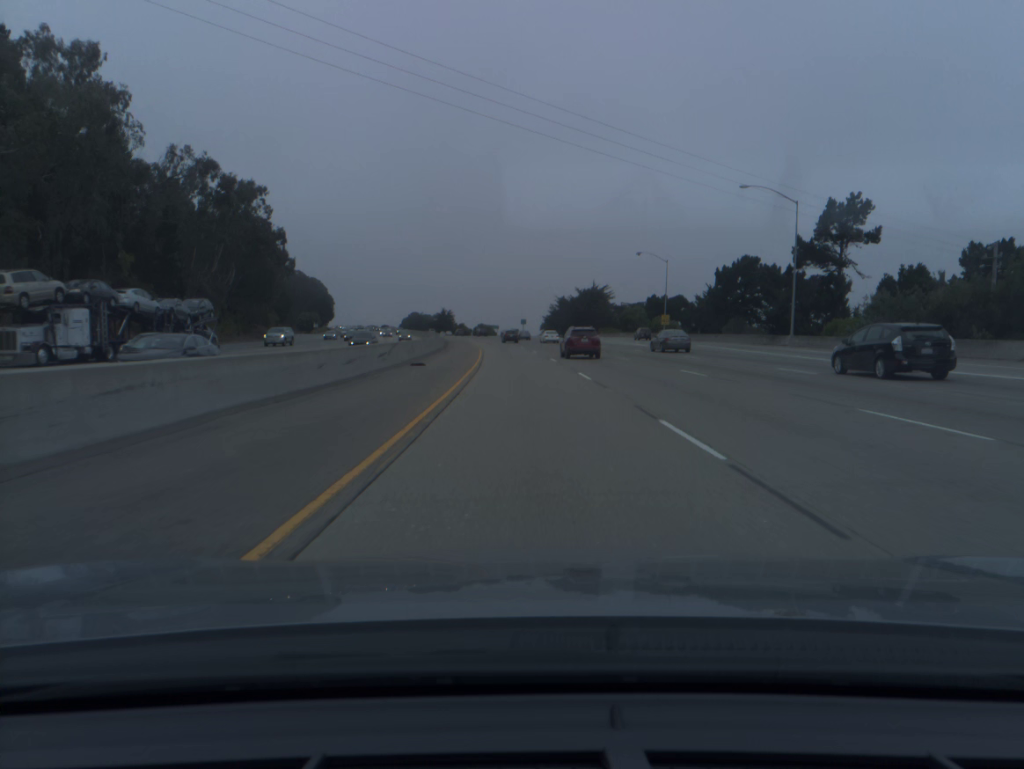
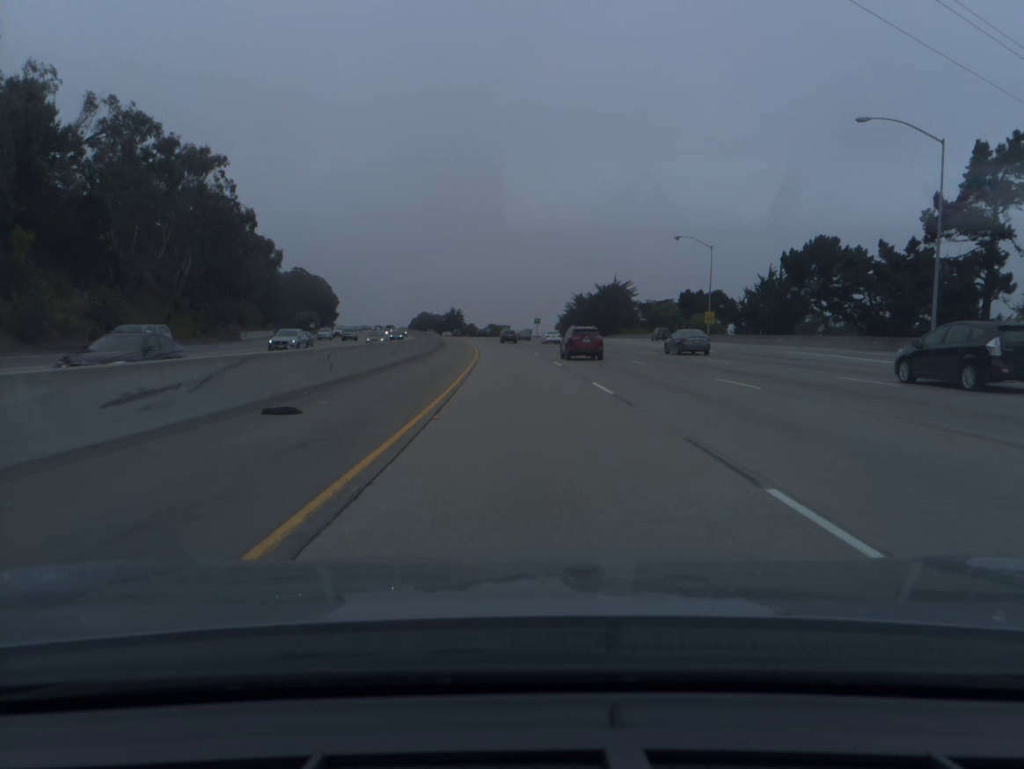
(-0.1, +19.9) m; -1°
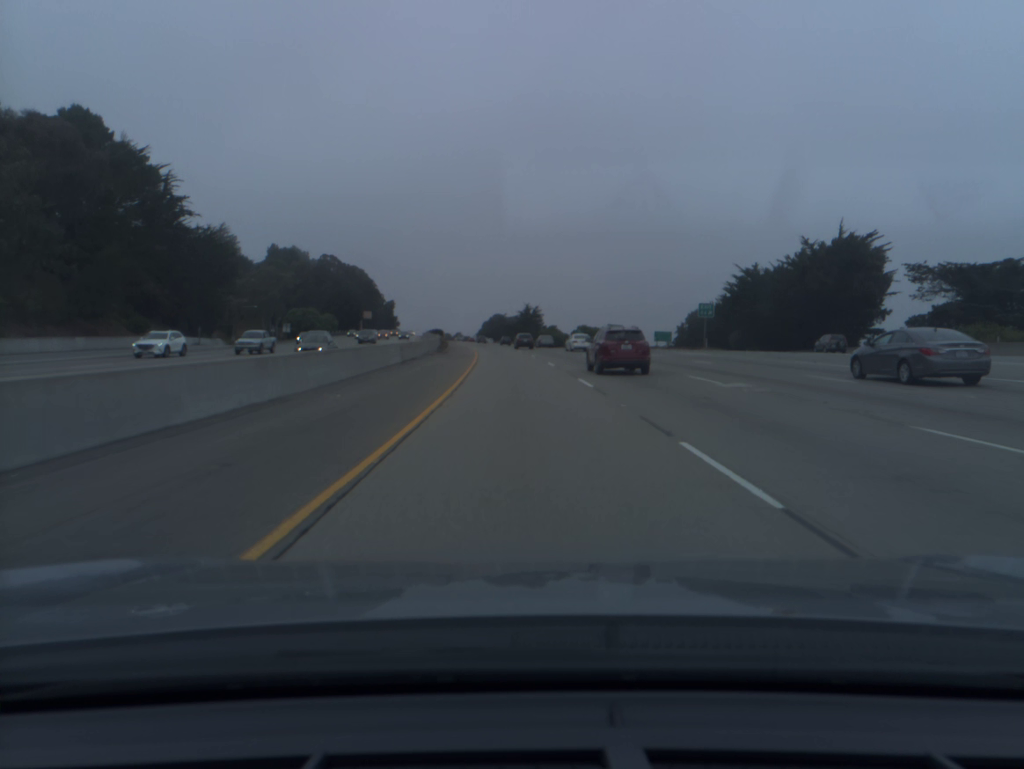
(-5.3, +98.7) m; -6°
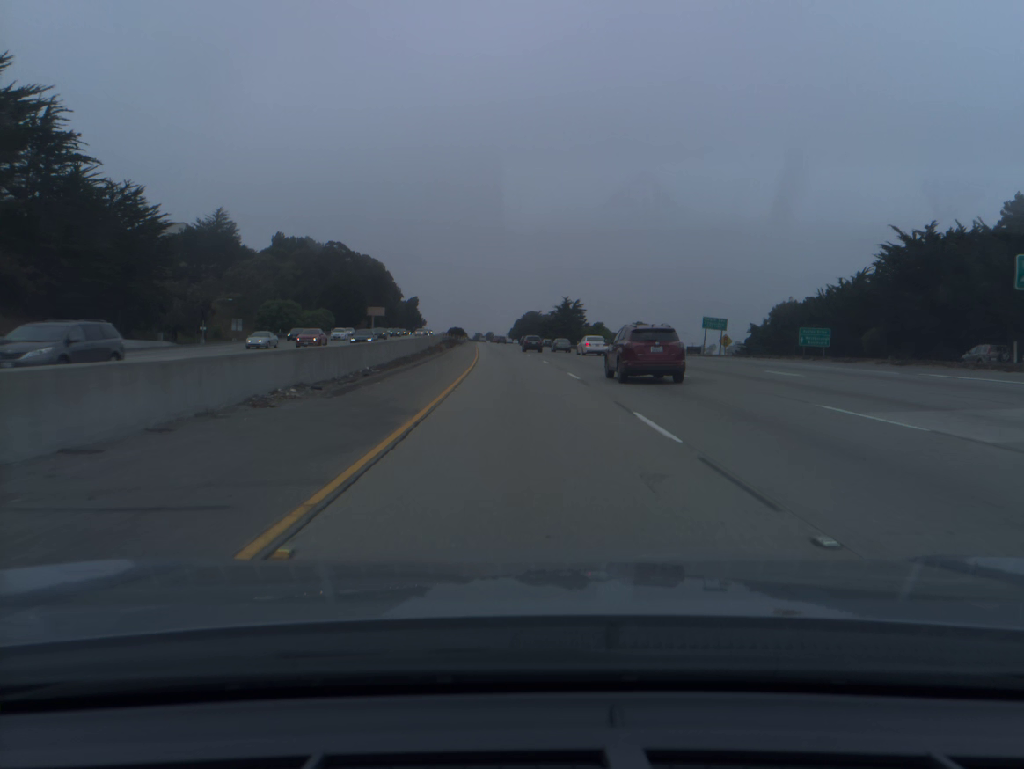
(-0.9, +39.6) m; -3°
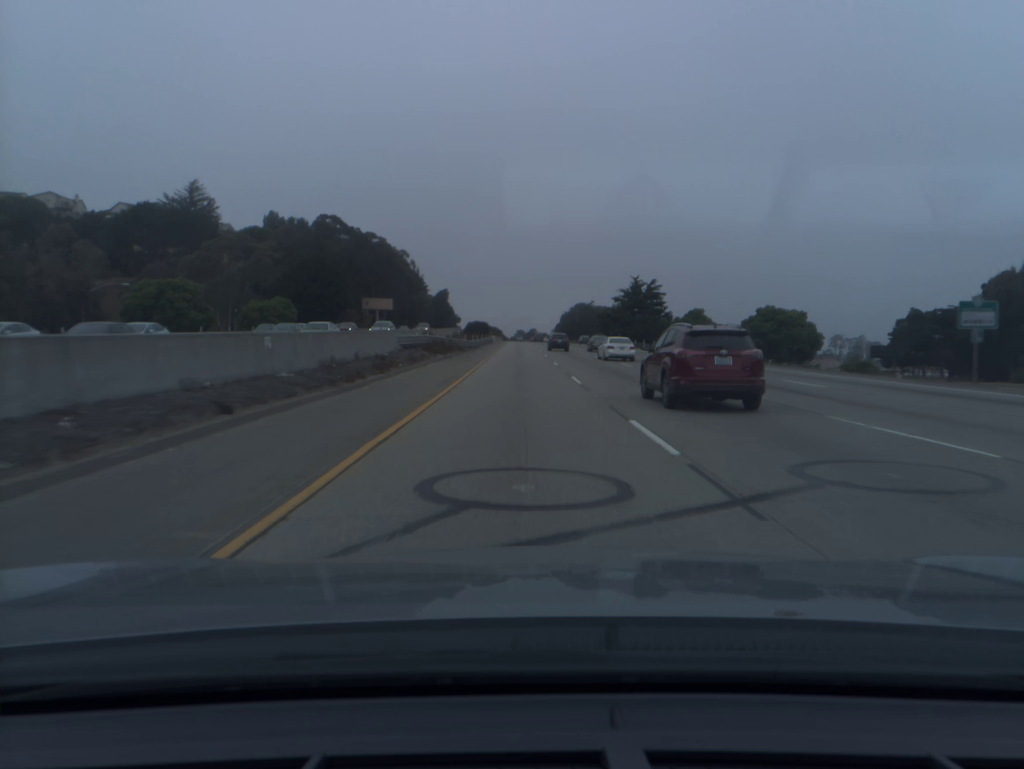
(-1.7, +59.6) m; -3°
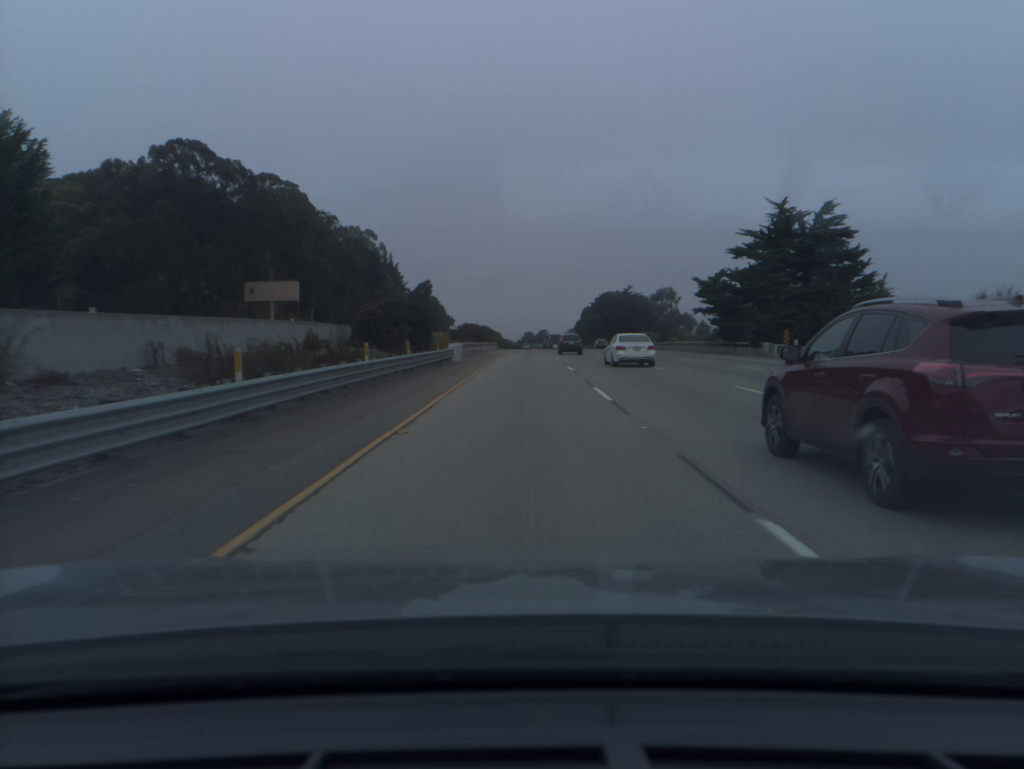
(-0.7, +79.9) m; -1°
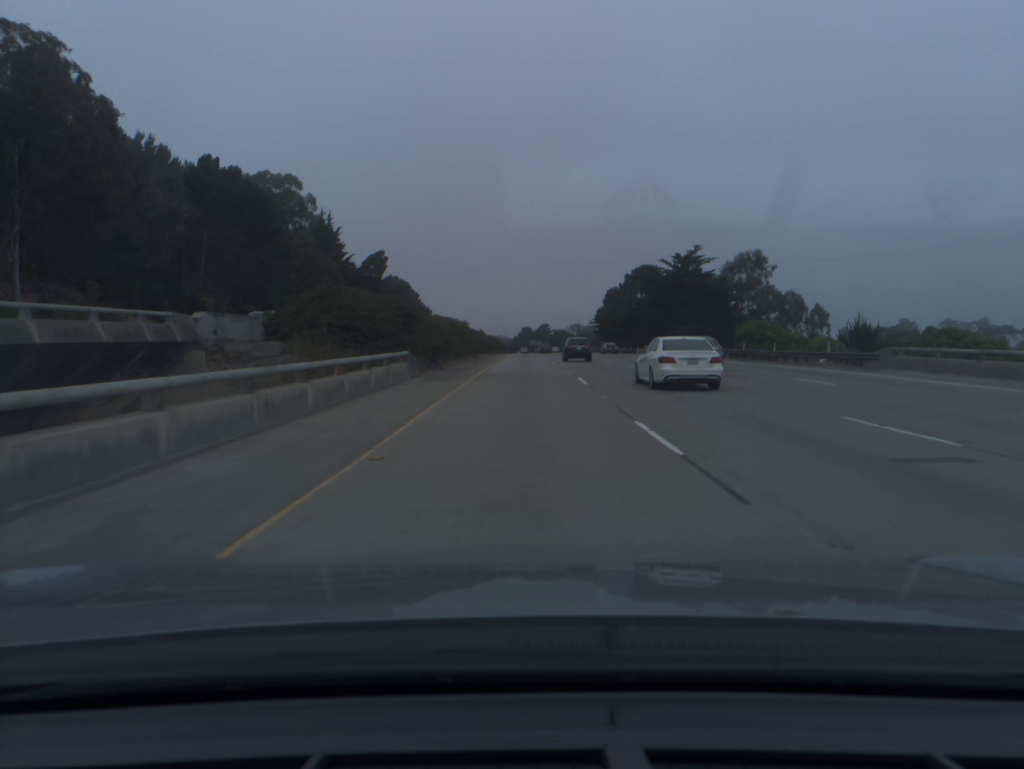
(+0.2, +80.6) m; 0°
